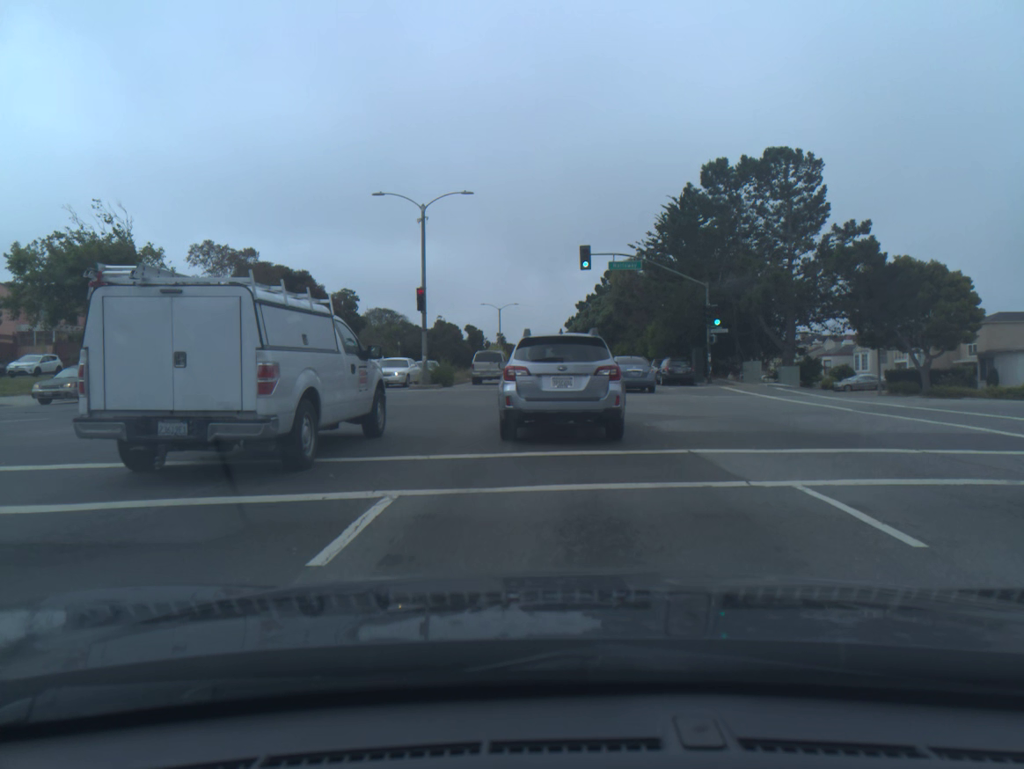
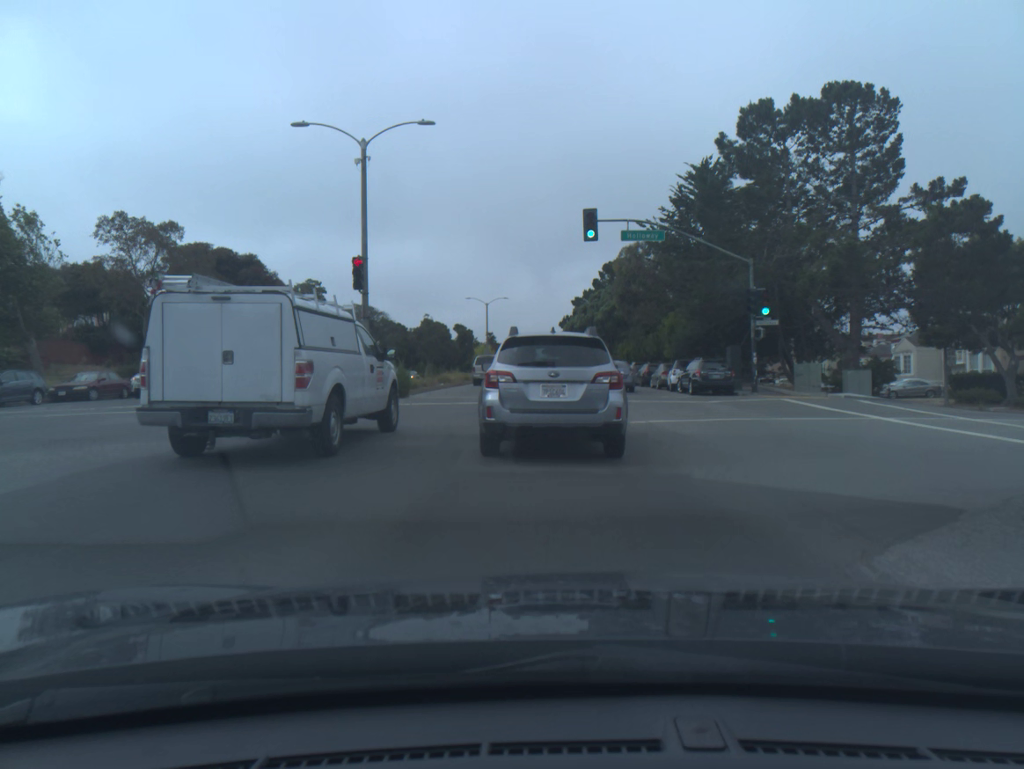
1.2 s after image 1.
(+0.1, +10.7) m; 0°
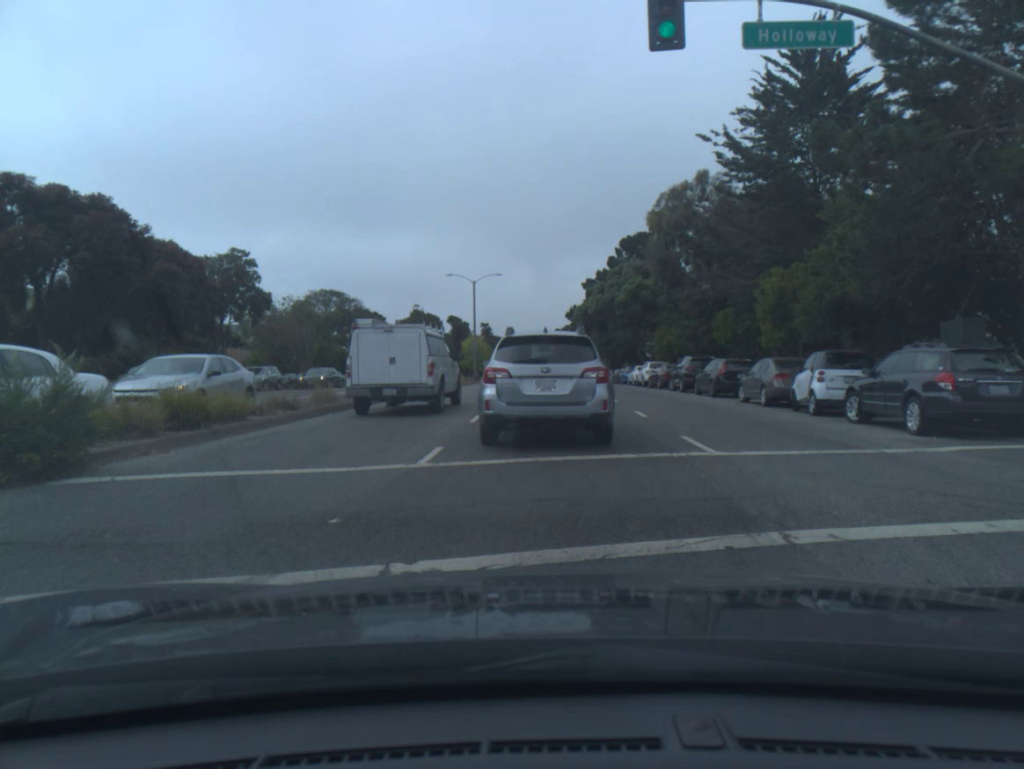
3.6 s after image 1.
(0.0, +19.8) m; -1°
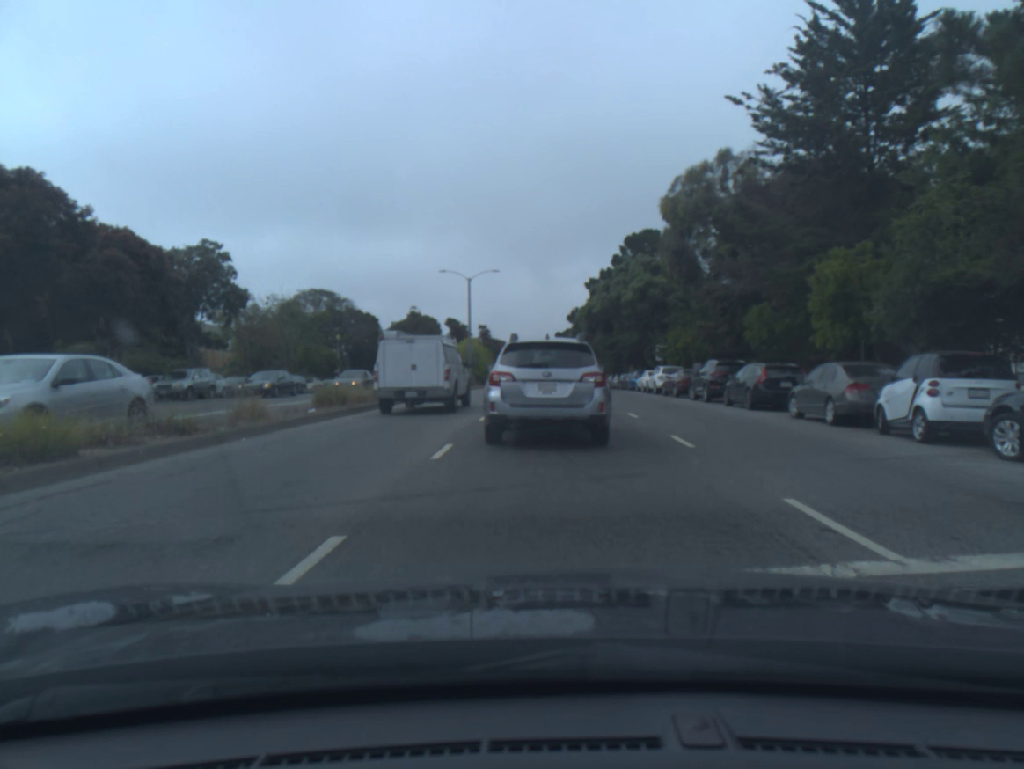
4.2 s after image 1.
(0.0, +5.3) m; 0°
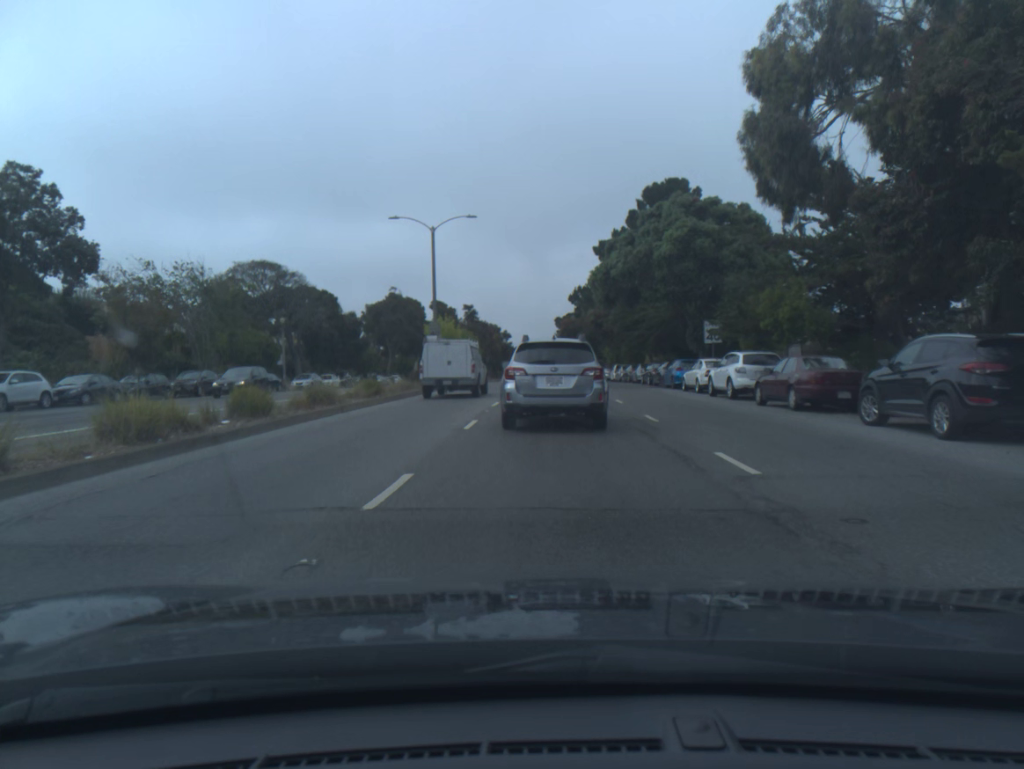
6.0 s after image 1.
(0.0, +17.7) m; 0°
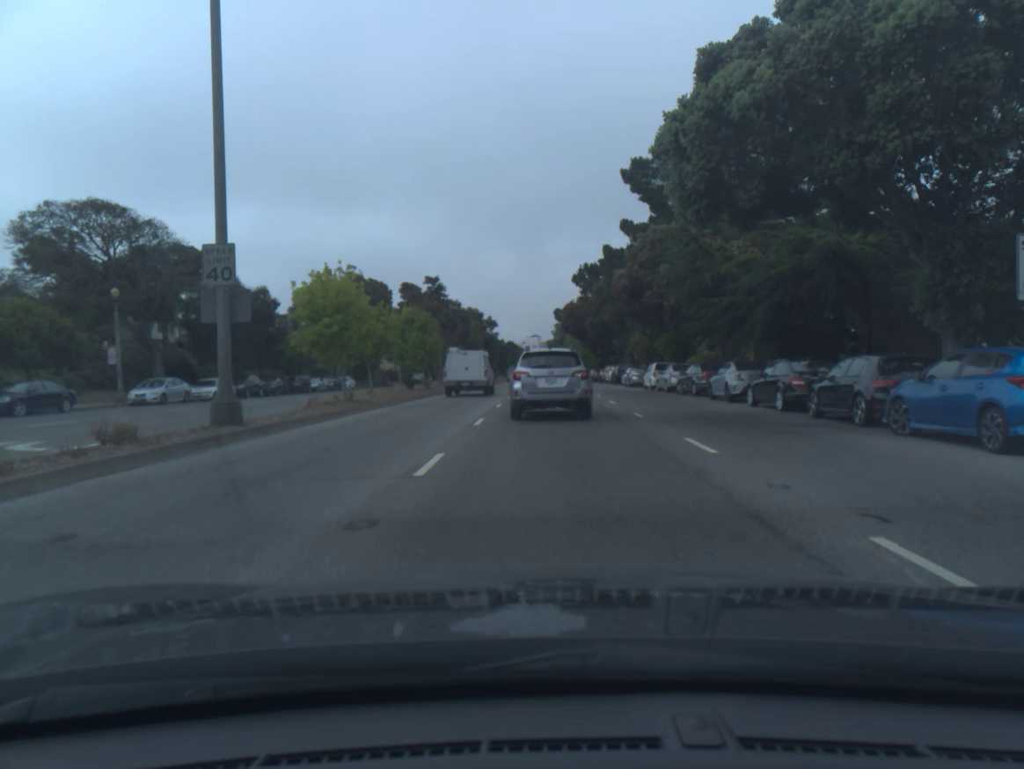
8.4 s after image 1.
(+0.2, +27.0) m; +1°
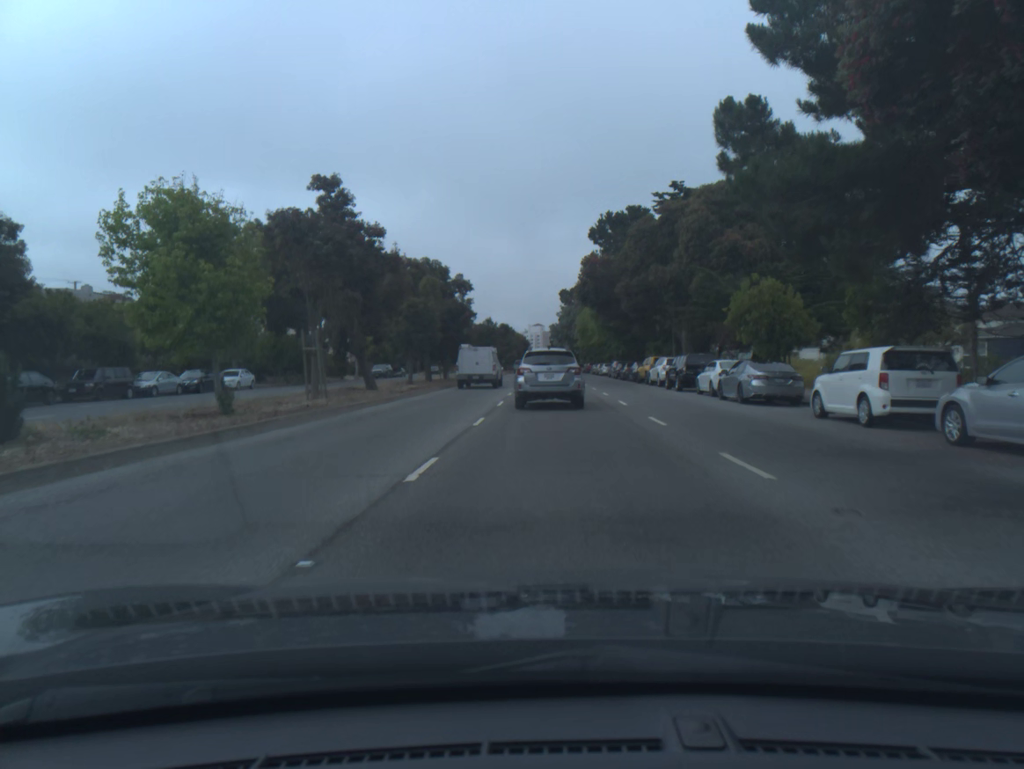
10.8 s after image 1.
(0.0, +30.5) m; 0°
